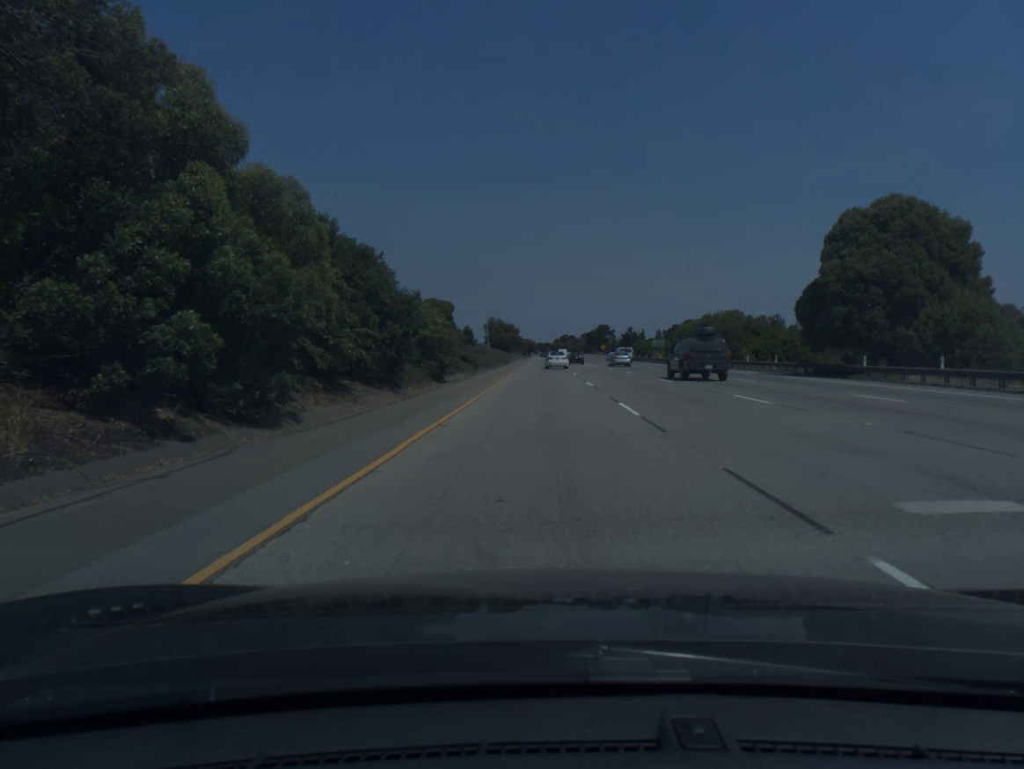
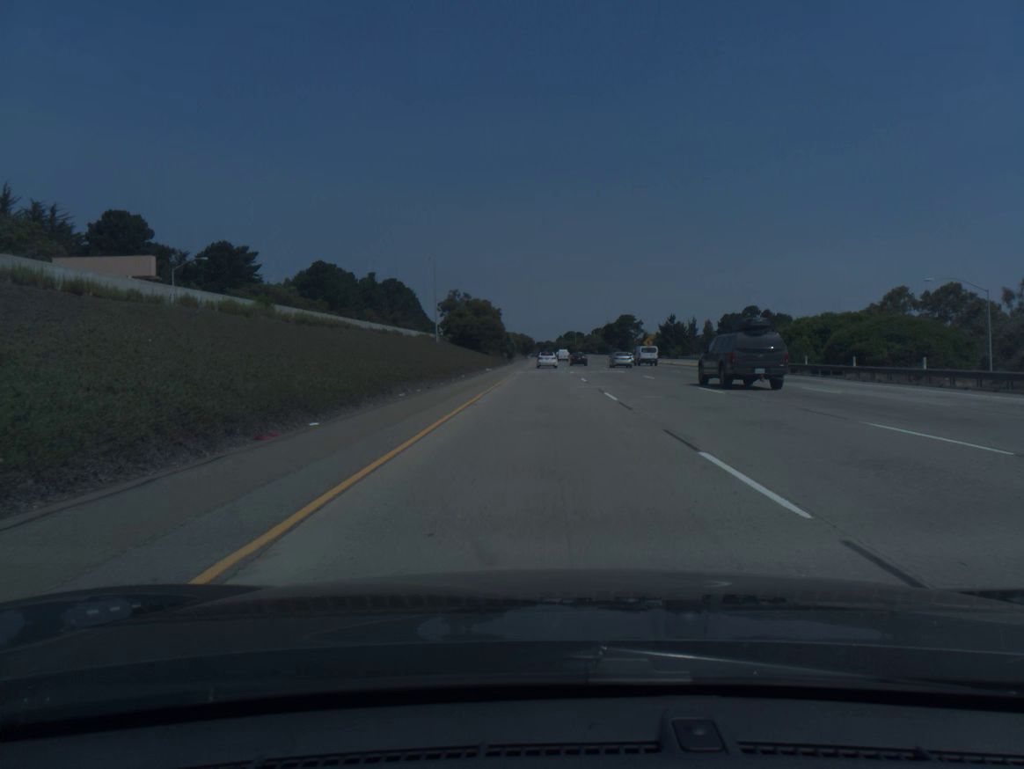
(+0.1, +97.4) m; 0°
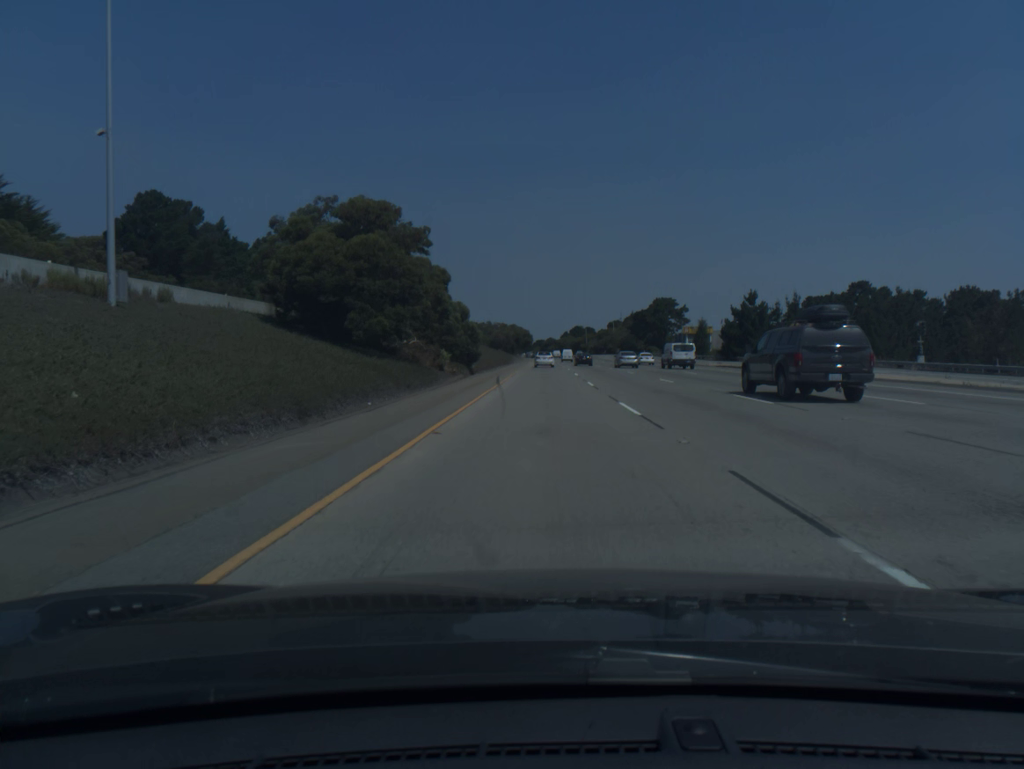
(0.0, +78.2) m; 0°
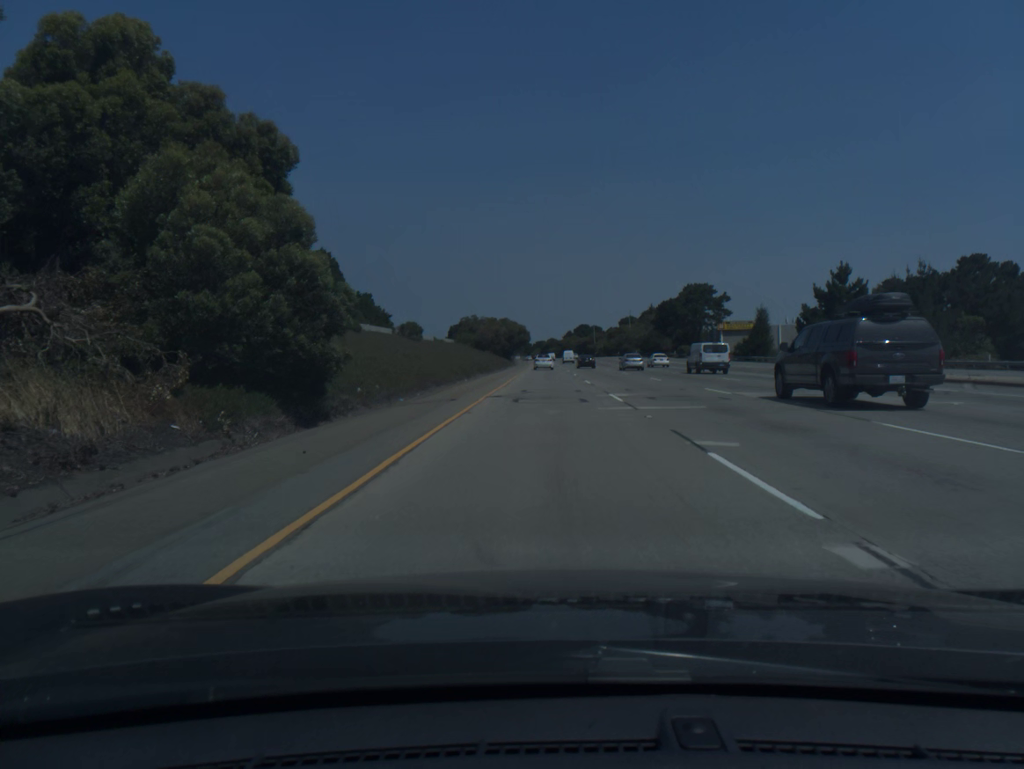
(0.0, +39.2) m; 0°
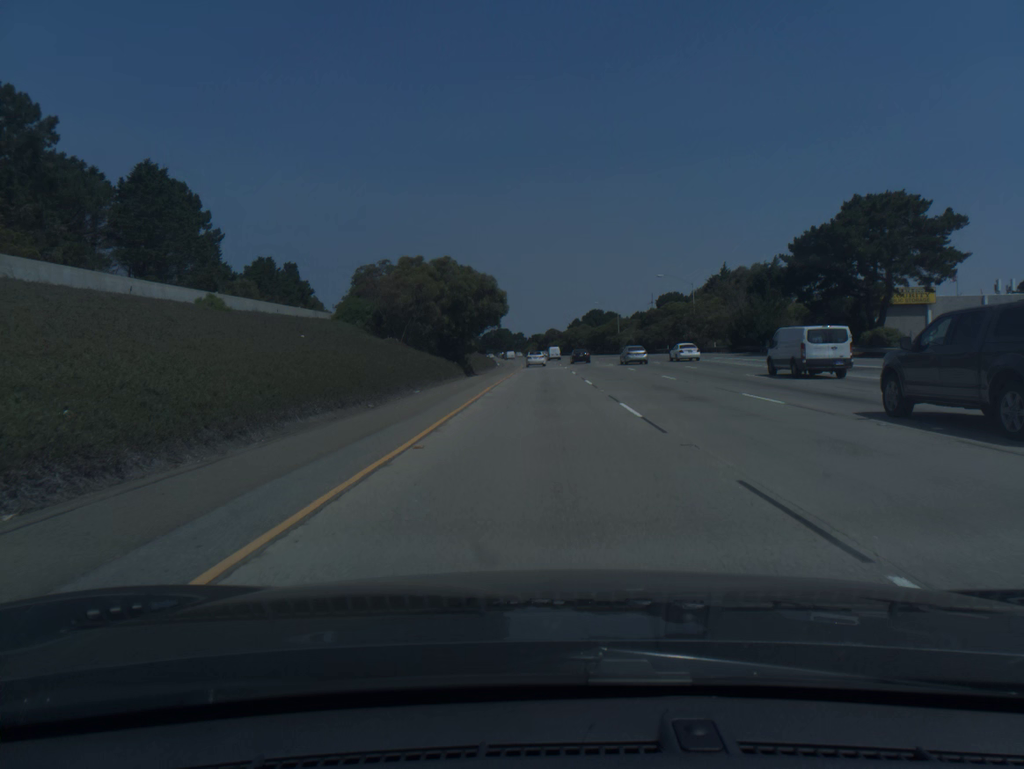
(+0.2, +78.6) m; 0°
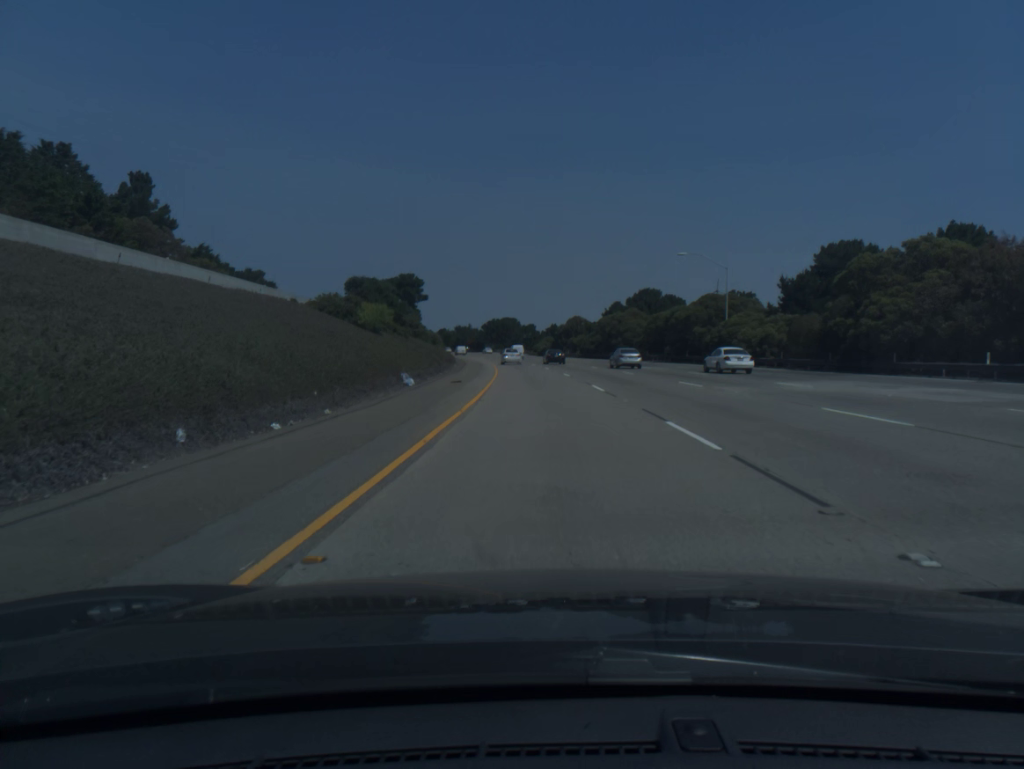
(-0.5, +78.7) m; -1°
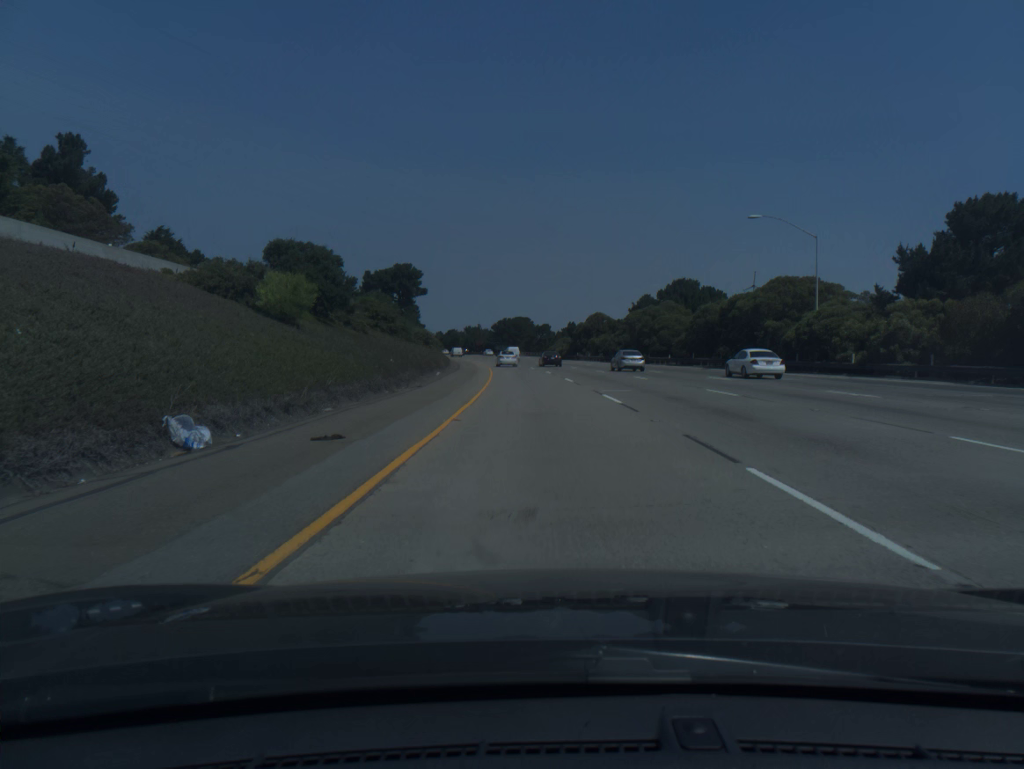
(-0.2, +19.7) m; -1°
